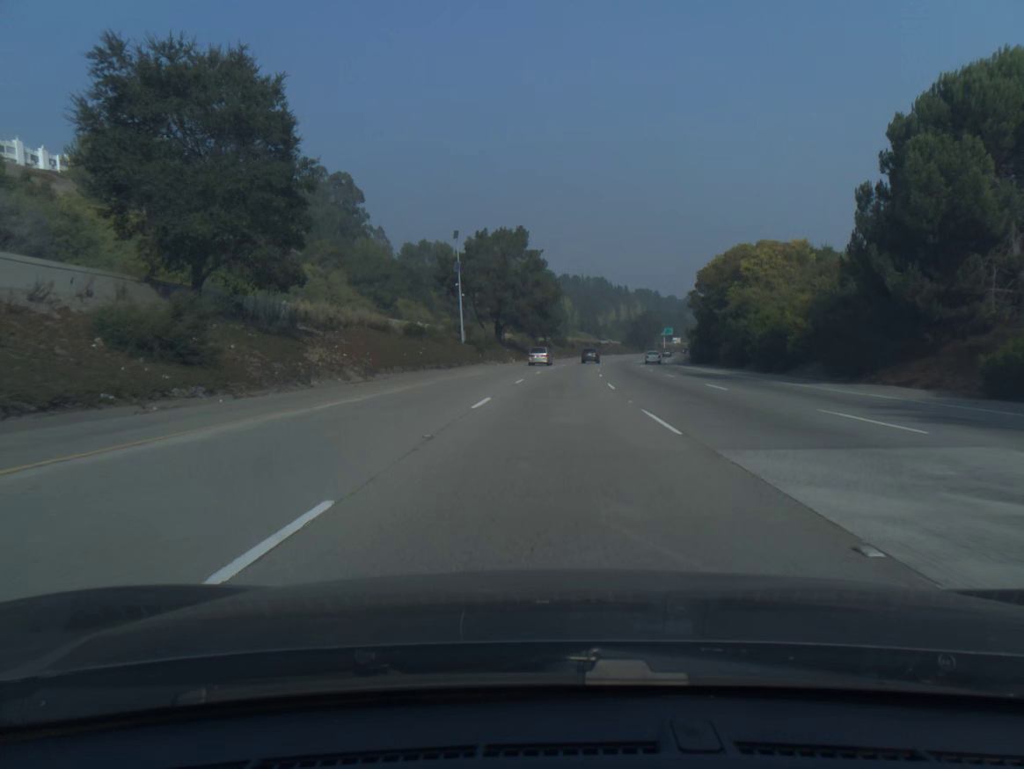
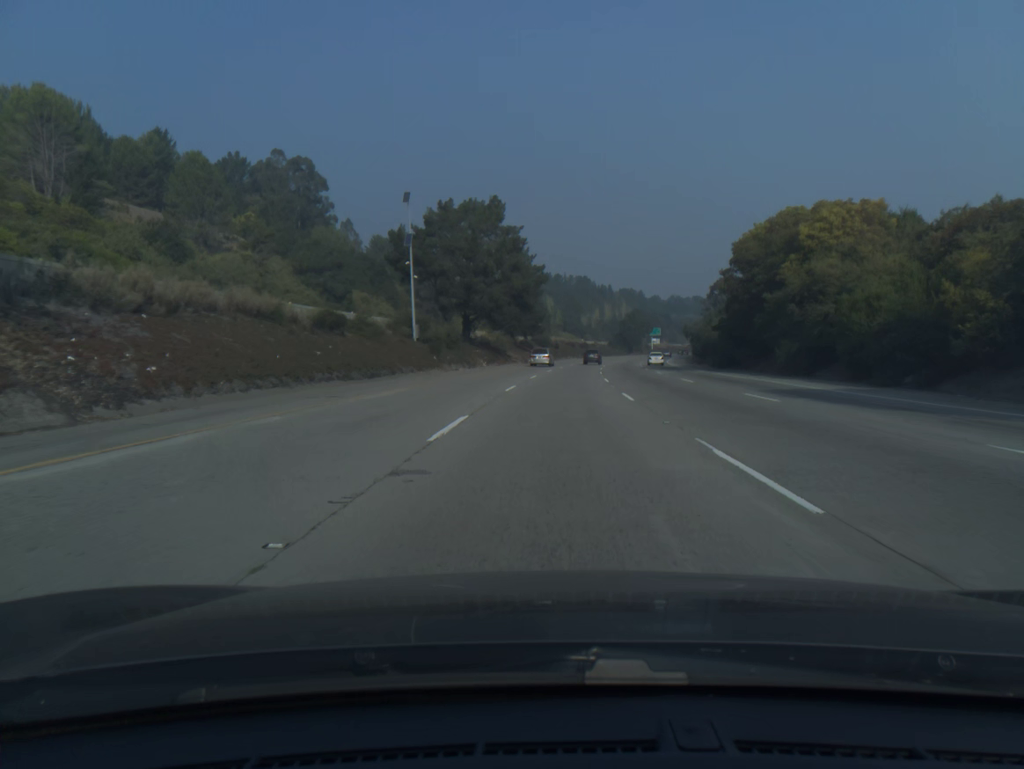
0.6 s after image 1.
(+0.2, +20.6) m; +1°
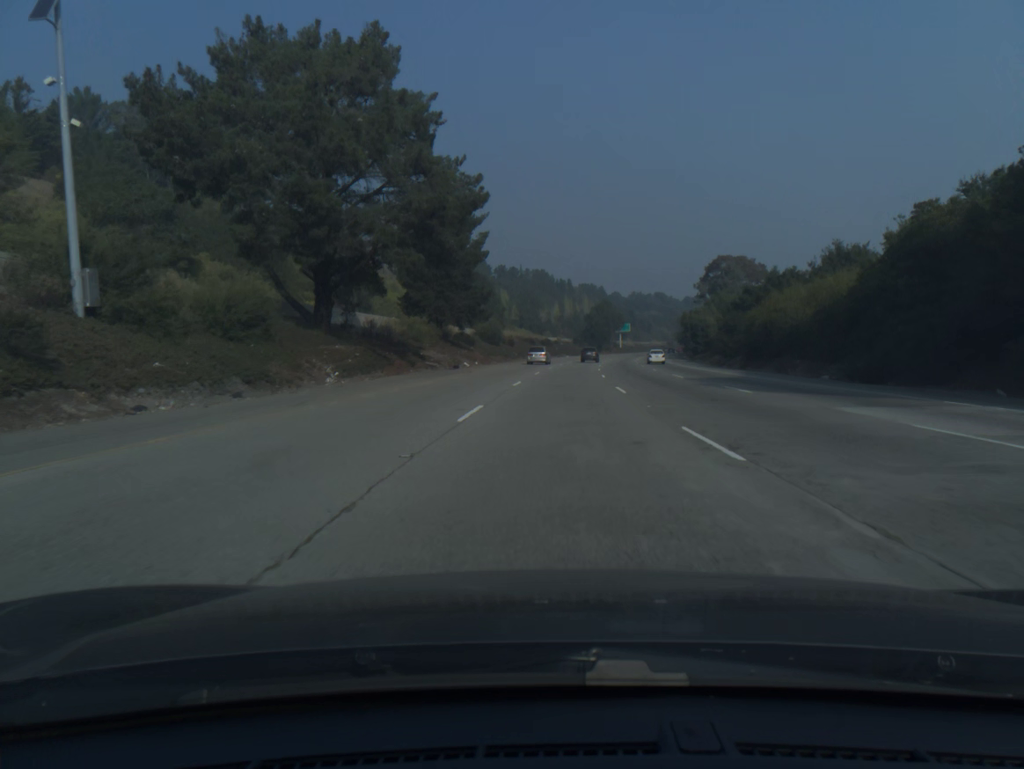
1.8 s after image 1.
(+1.1, +41.1) m; +3°
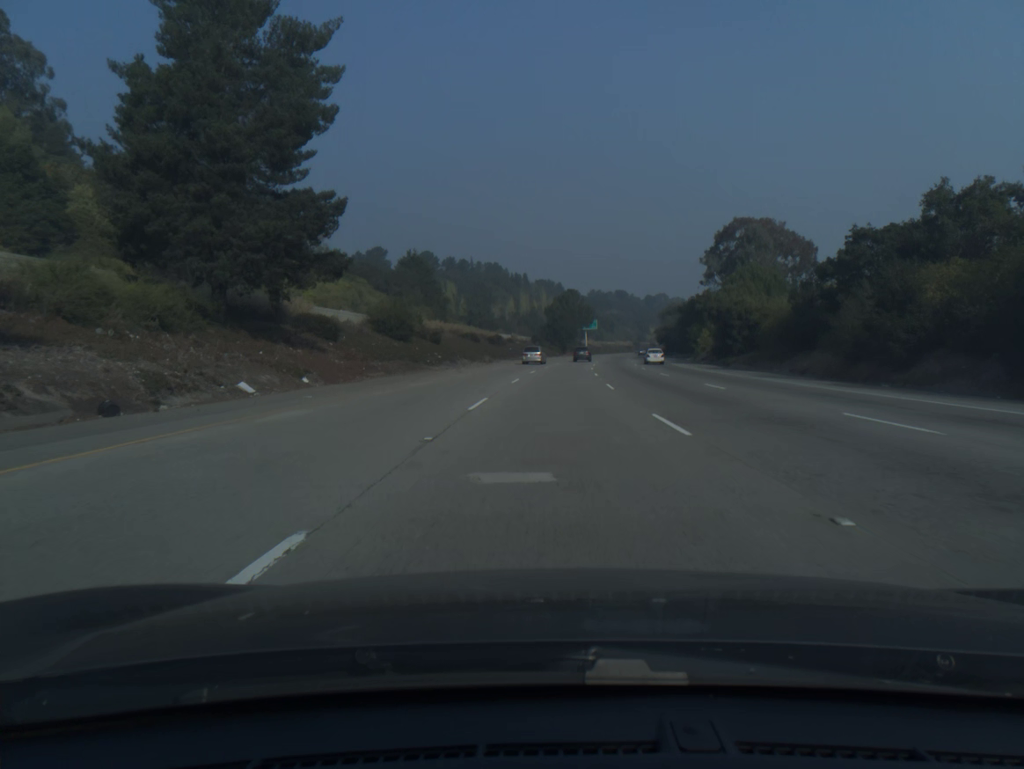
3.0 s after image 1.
(+1.2, +41.2) m; +3°
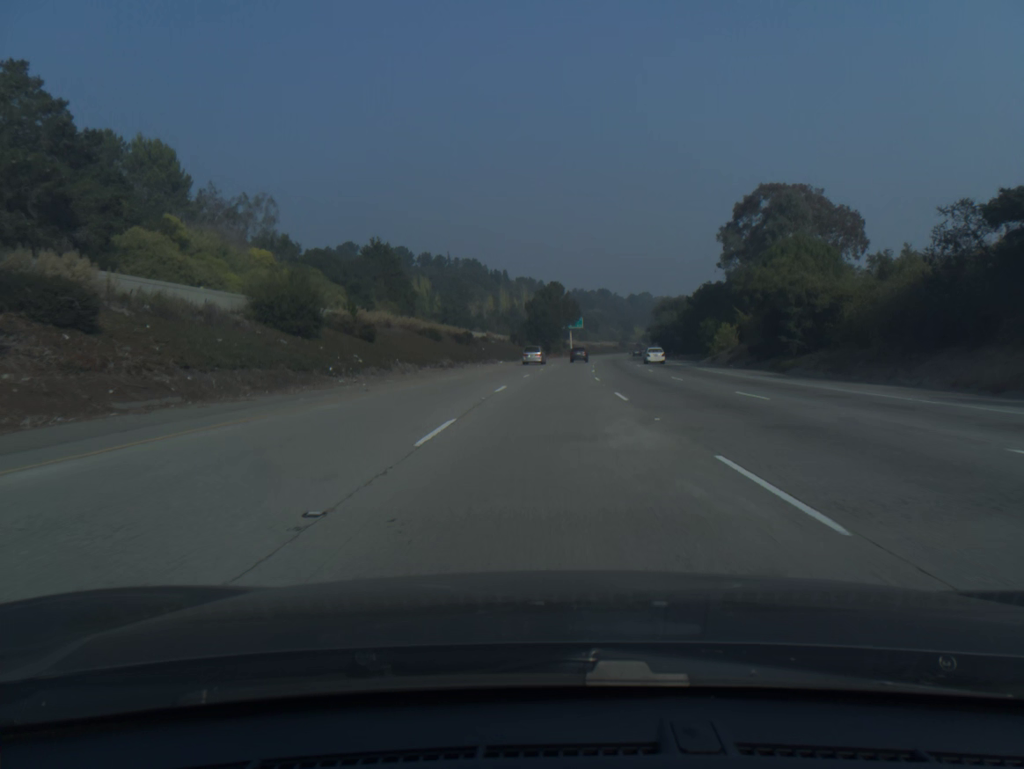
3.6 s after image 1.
(+0.2, +20.6) m; +1°
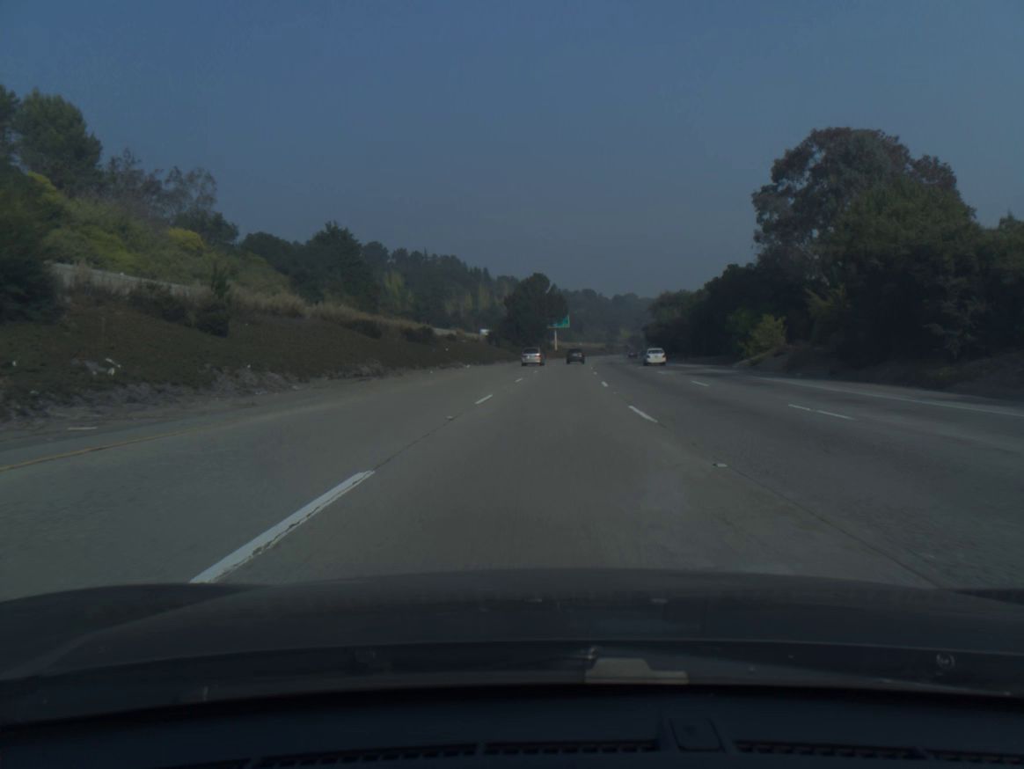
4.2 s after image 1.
(+0.2, +20.6) m; +1°
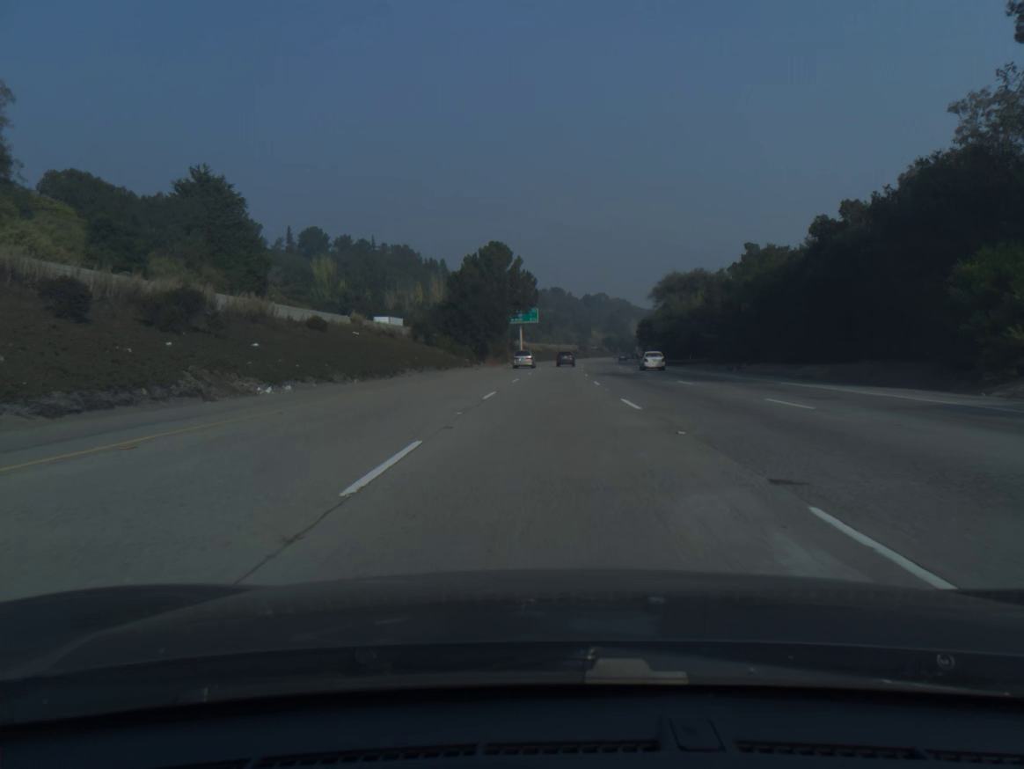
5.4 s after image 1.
(+0.9, +41.3) m; +2°
